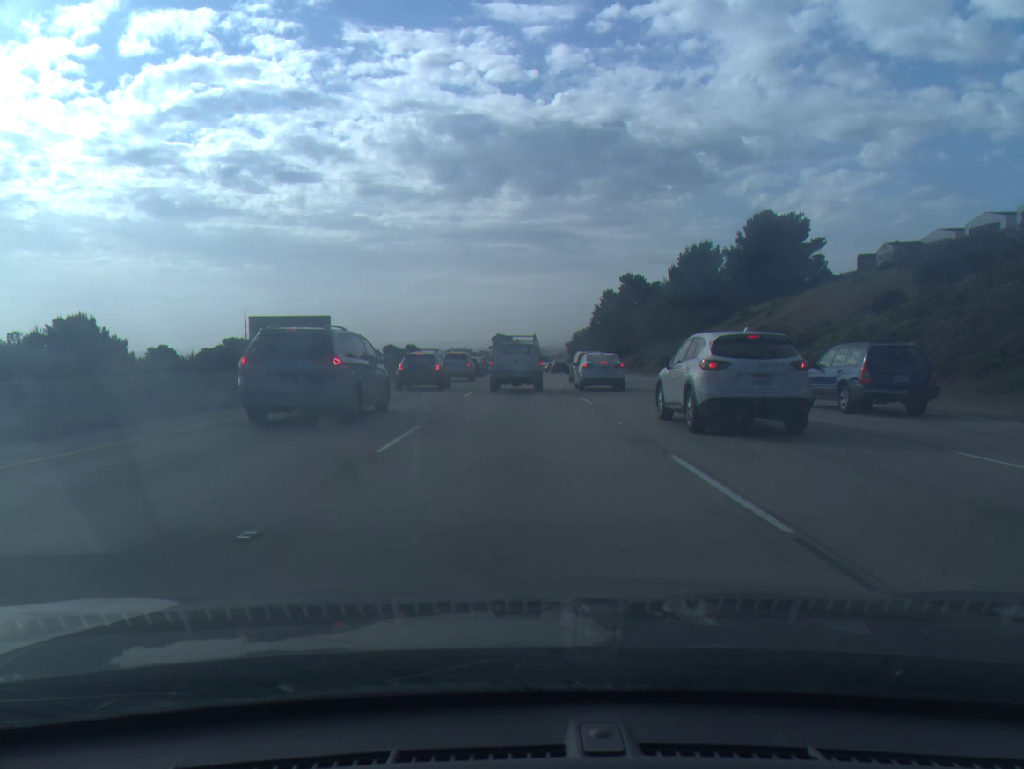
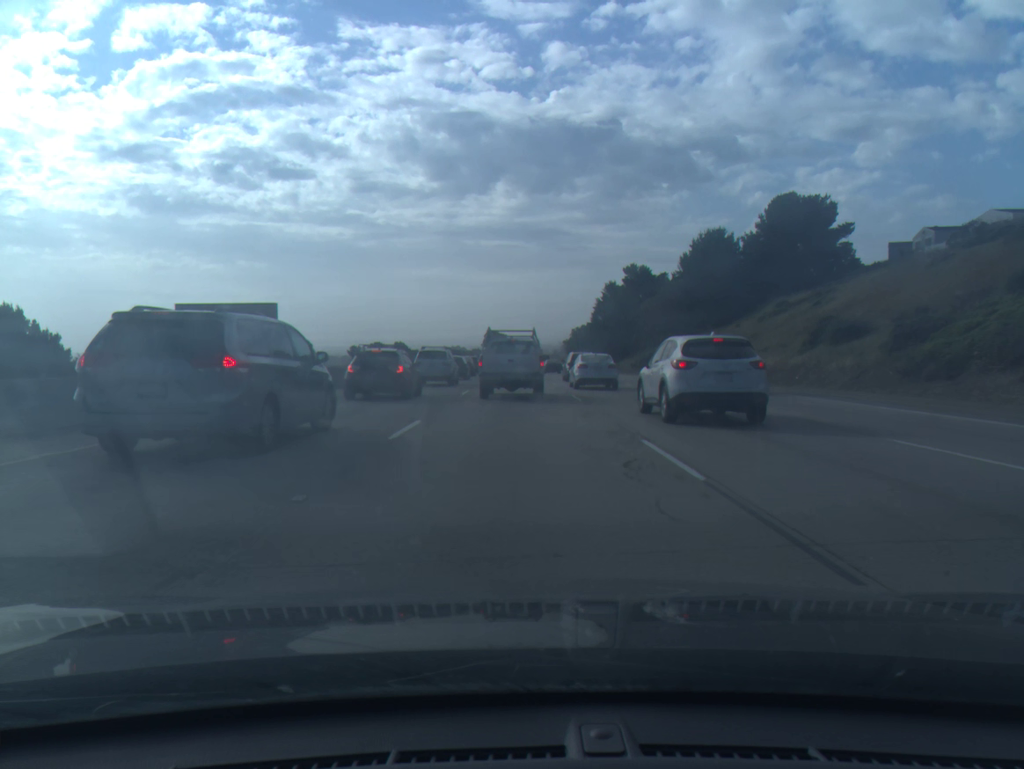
(0.0, +13.1) m; 0°
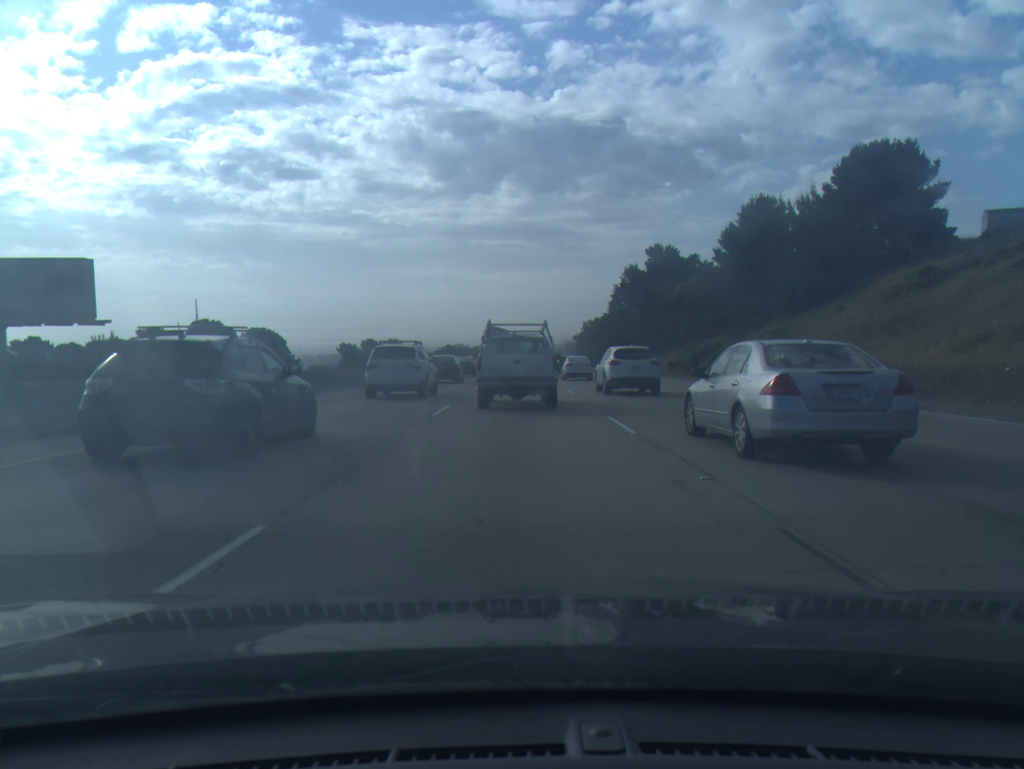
(-0.1, +24.5) m; 0°
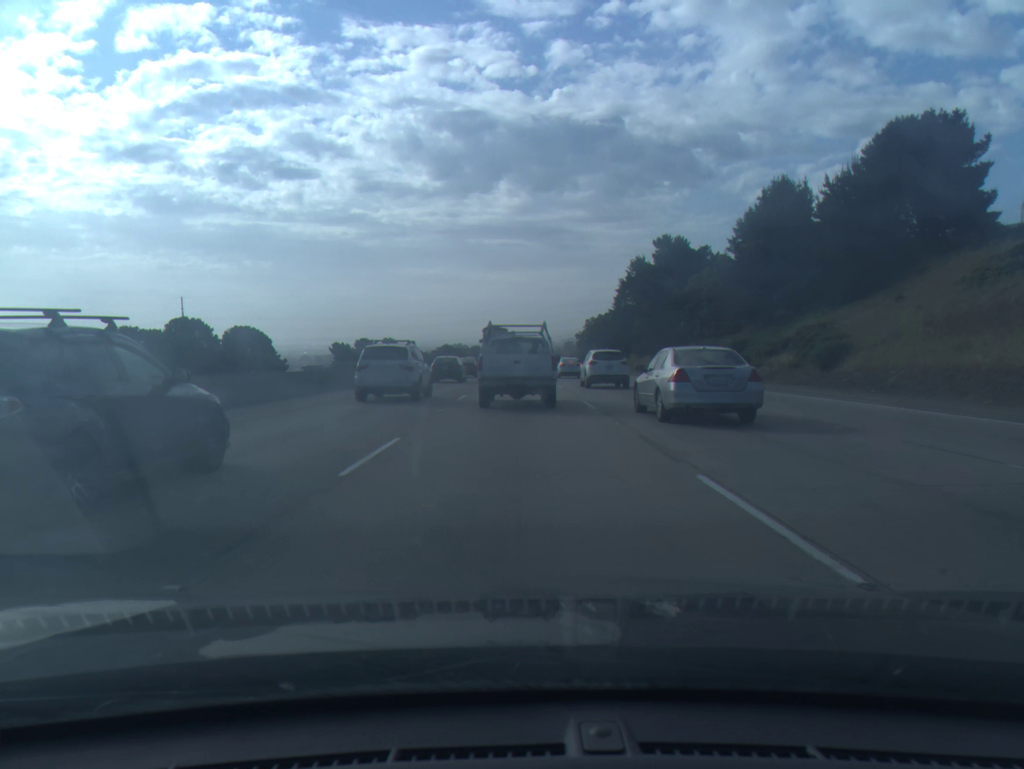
(0.0, +8.4) m; 0°
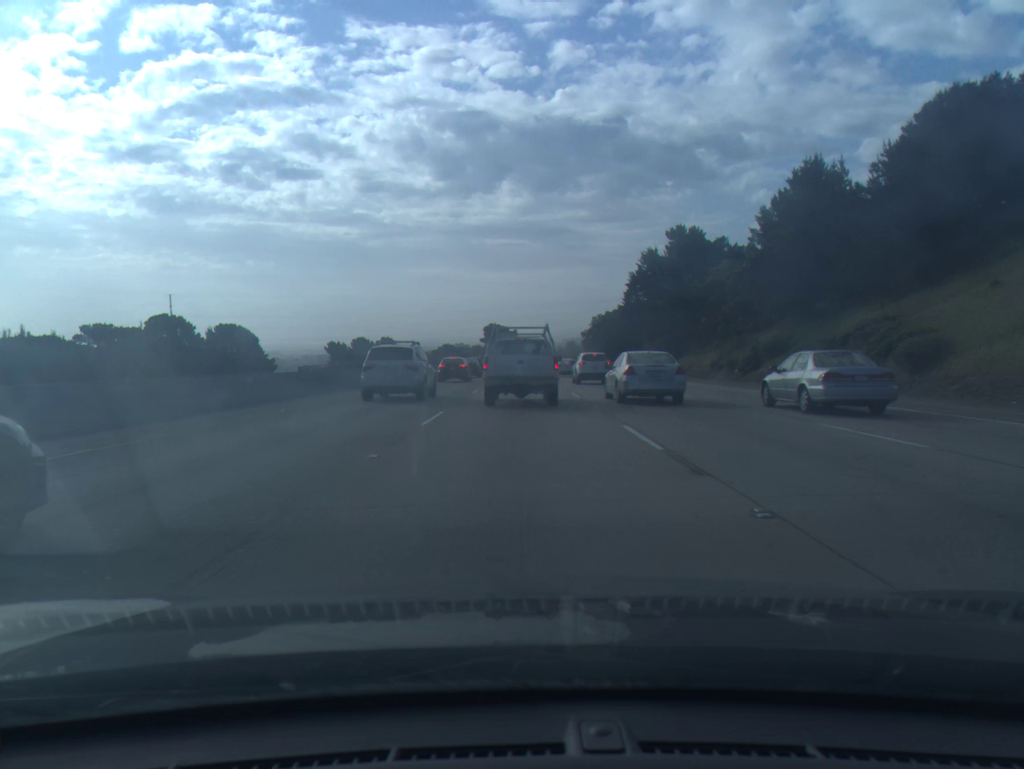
(0.0, +8.5) m; 0°
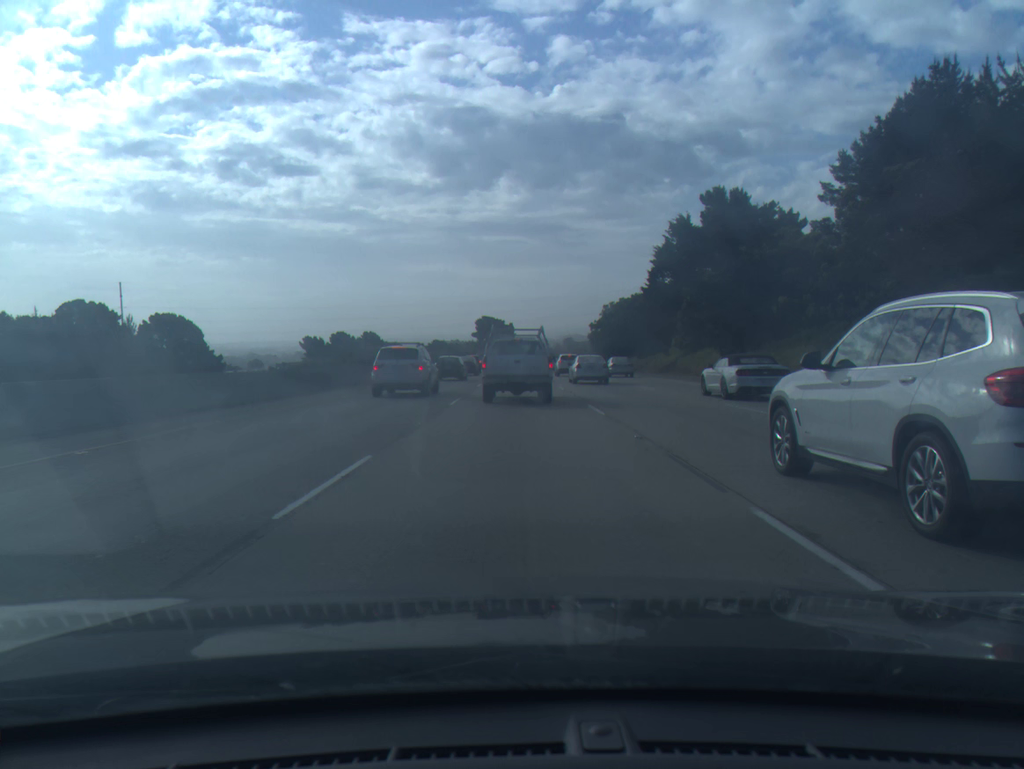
(+0.1, +22.7) m; 0°
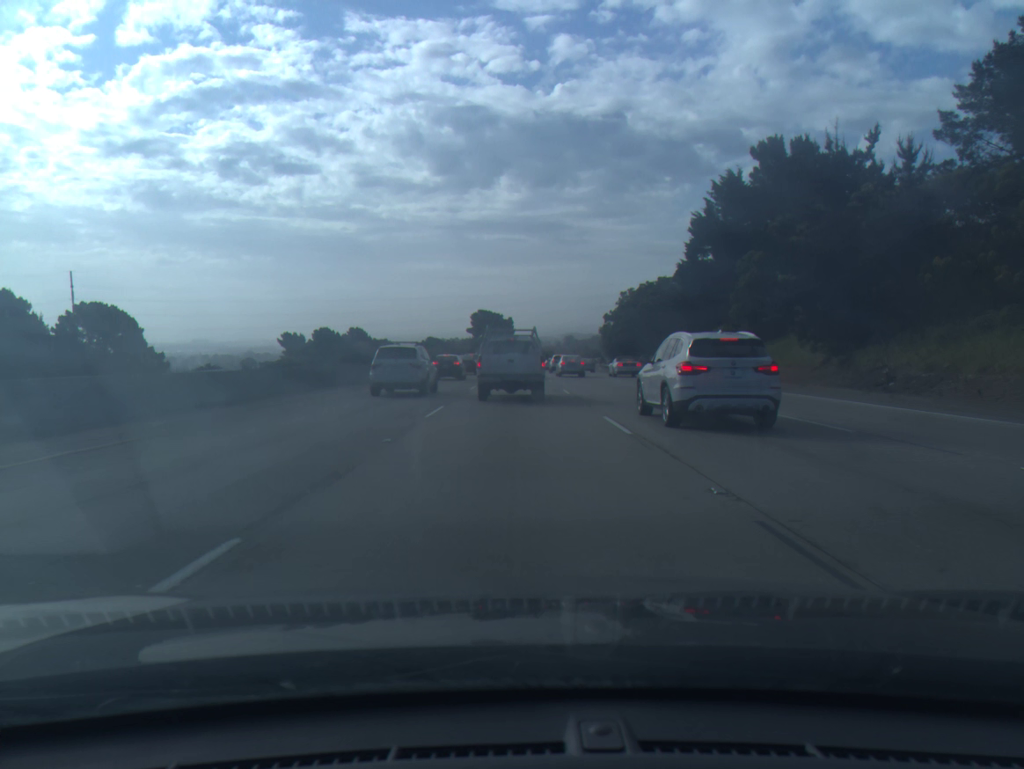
(0.0, +19.1) m; 0°
